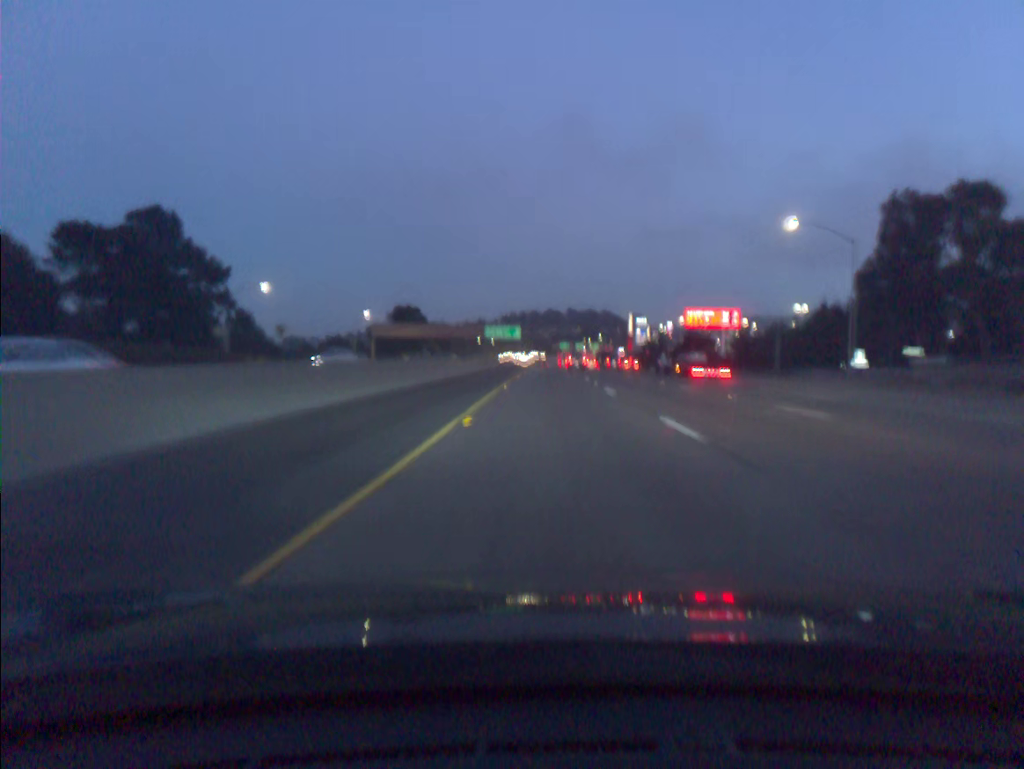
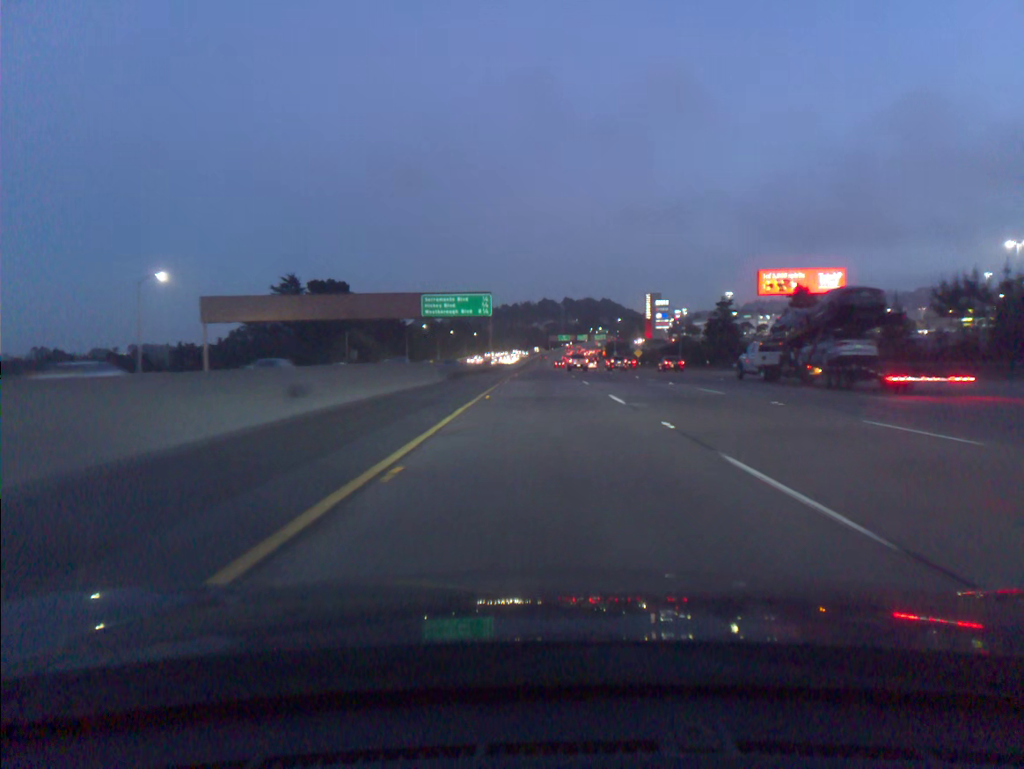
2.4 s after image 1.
(+0.3, +79.2) m; 0°
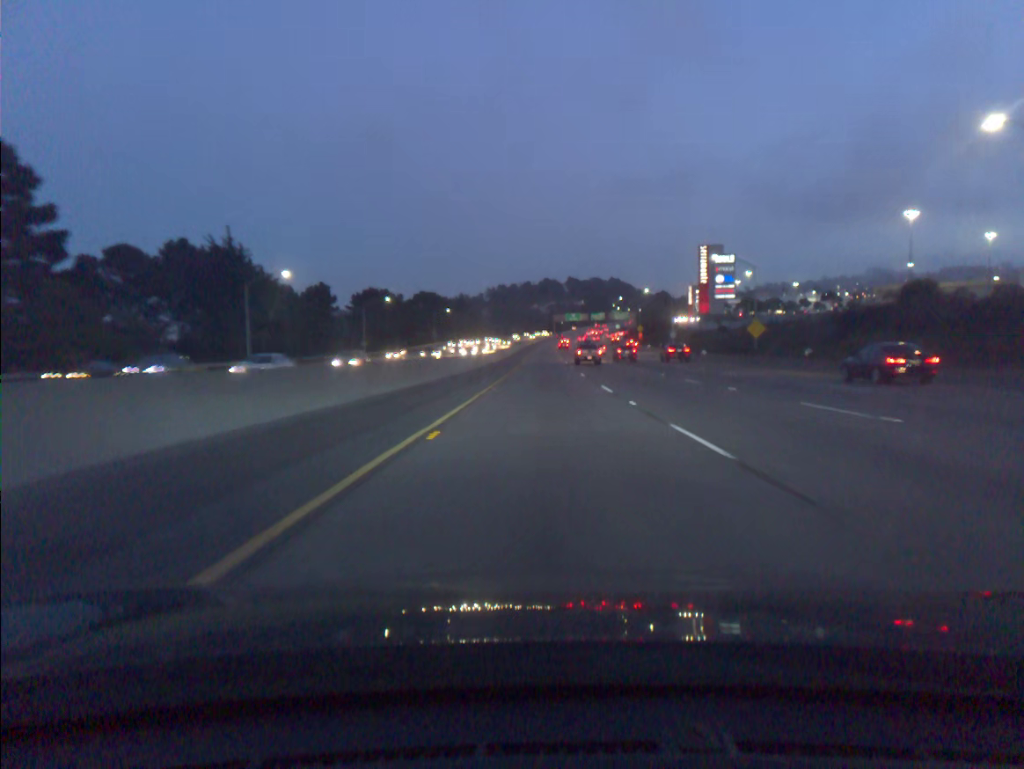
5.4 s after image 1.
(-0.2, +98.9) m; 0°
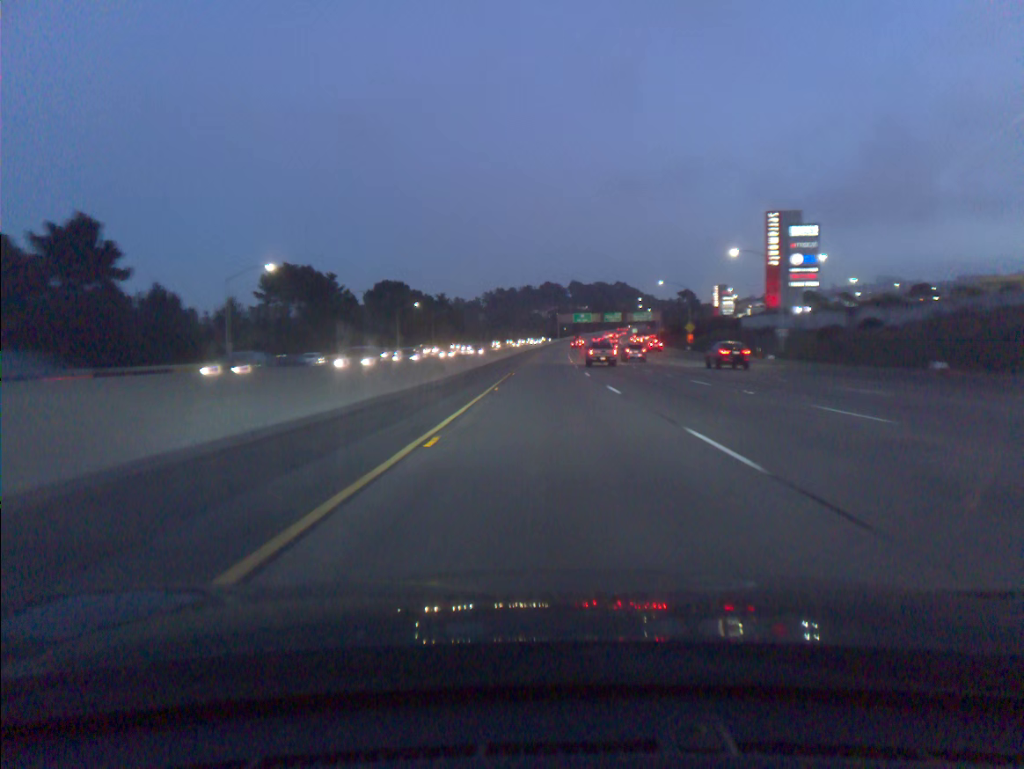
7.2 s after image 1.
(-0.1, +59.3) m; 0°
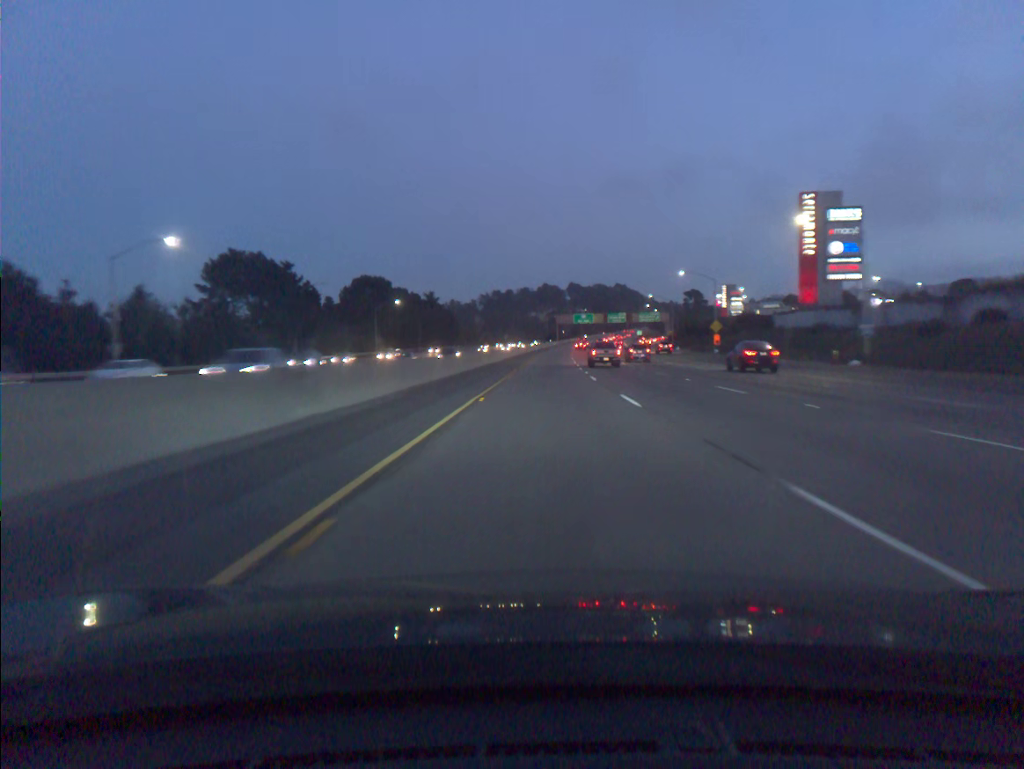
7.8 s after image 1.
(0.0, +19.7) m; 0°
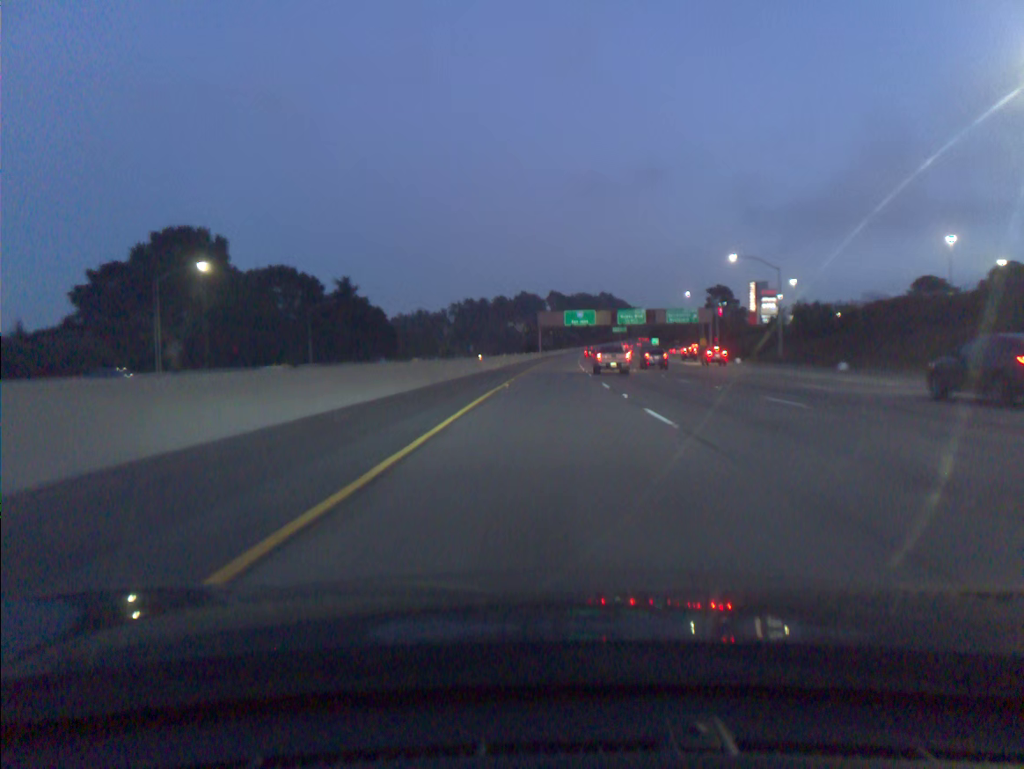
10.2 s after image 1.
(+0.9, +78.2) m; +2°
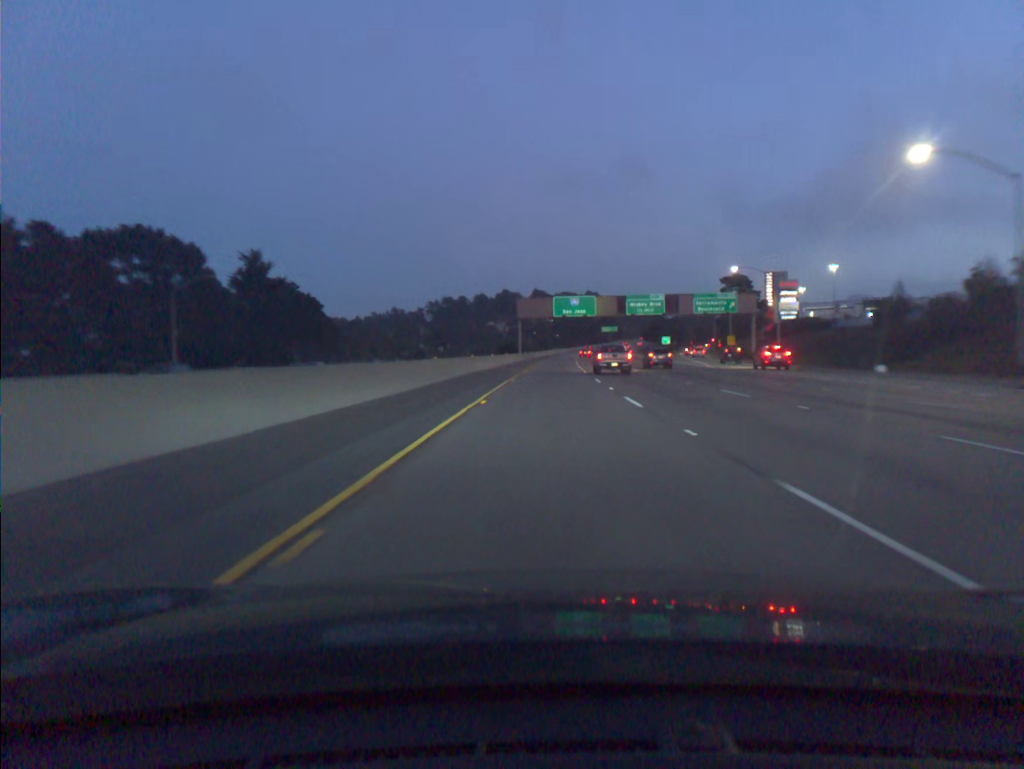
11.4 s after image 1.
(+0.4, +38.9) m; +1°
